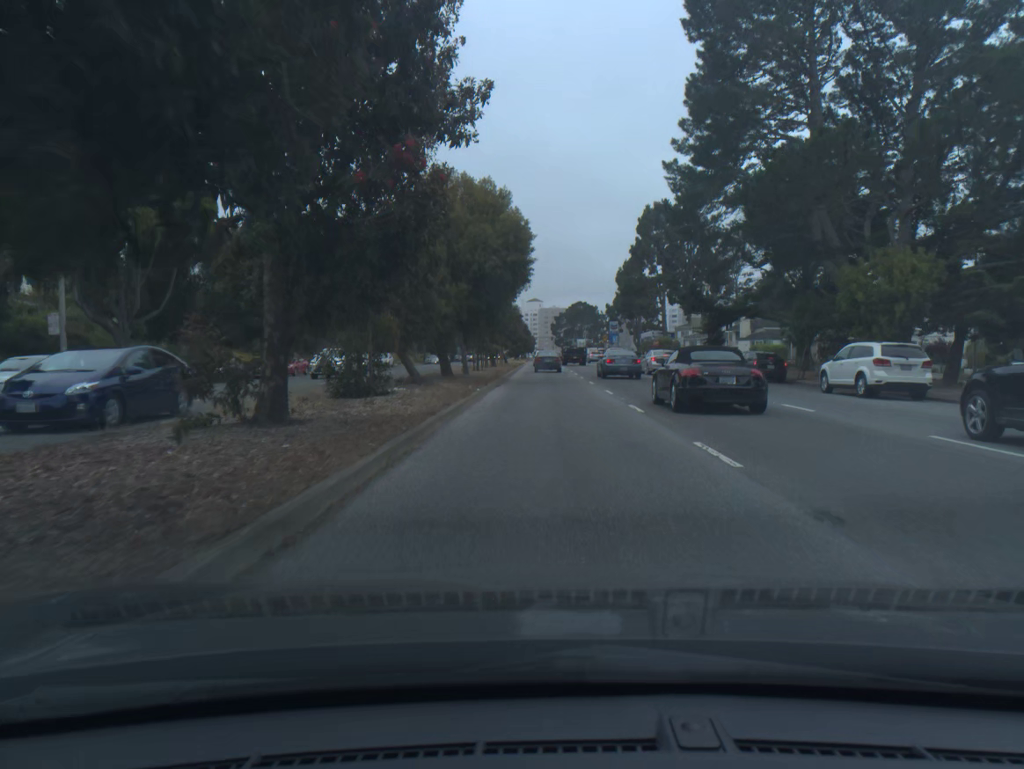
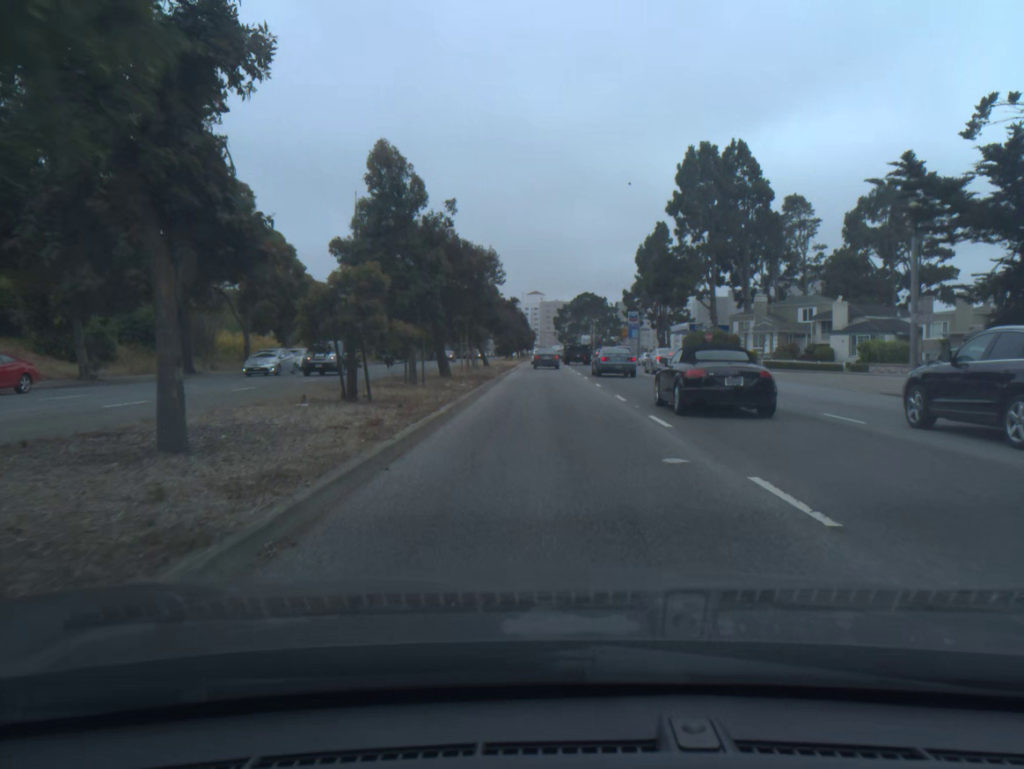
(0.0, +32.1) m; 0°
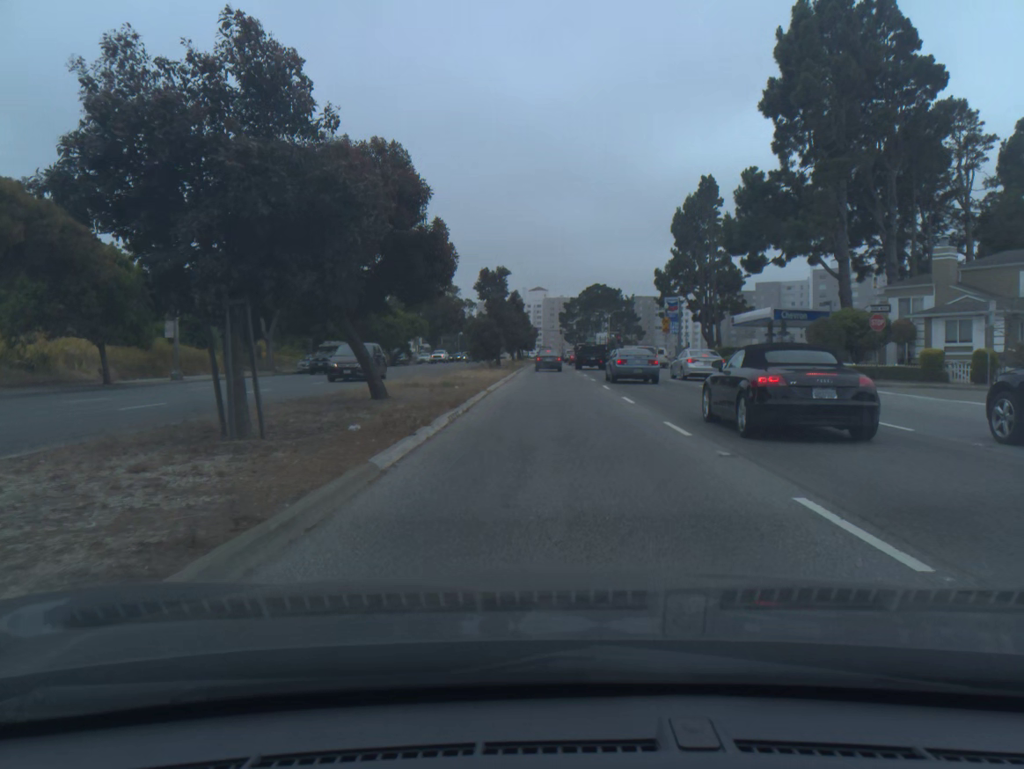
(0.0, +36.6) m; 0°
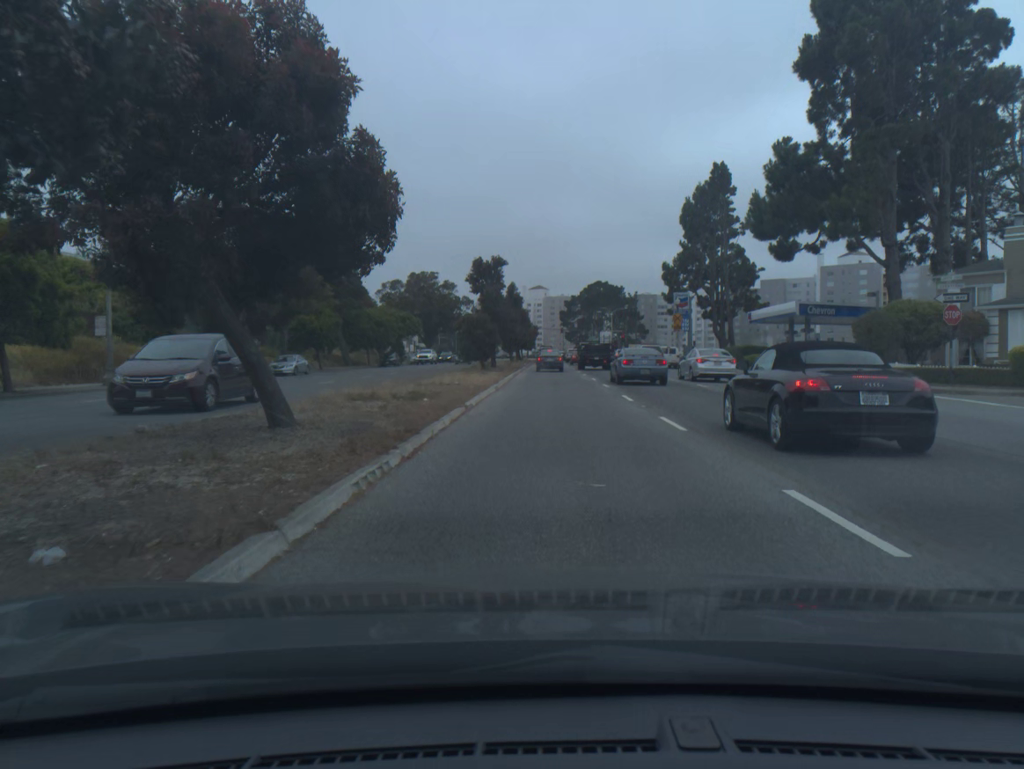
(0.0, +6.7) m; 0°
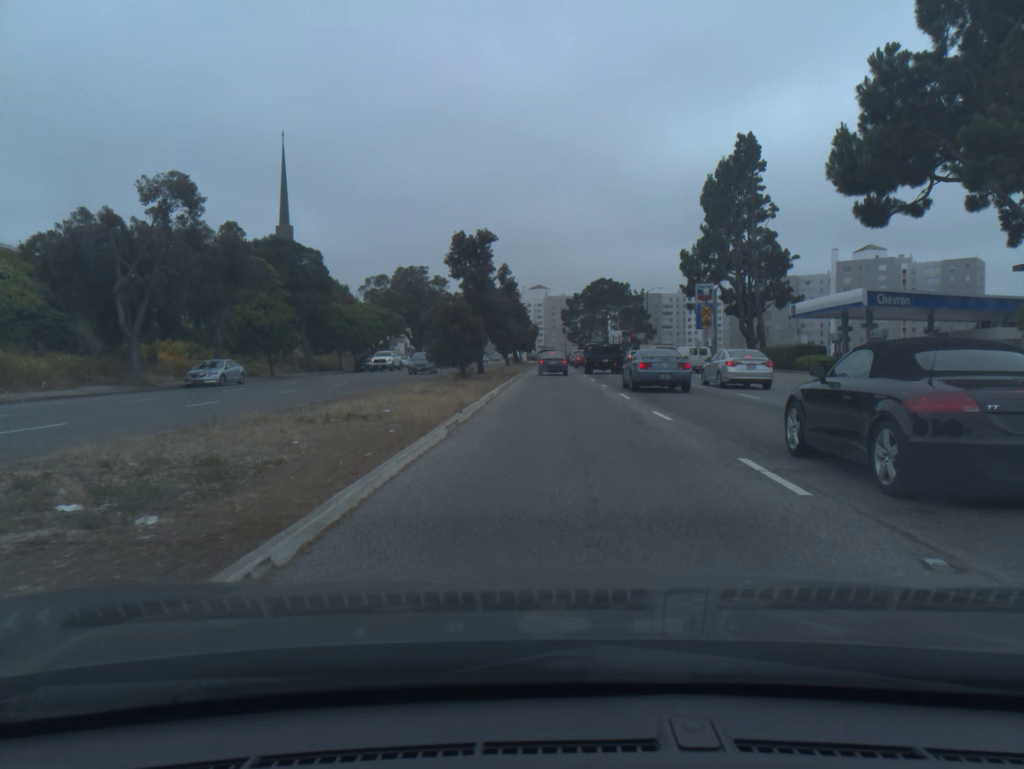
(0.0, +12.8) m; 0°
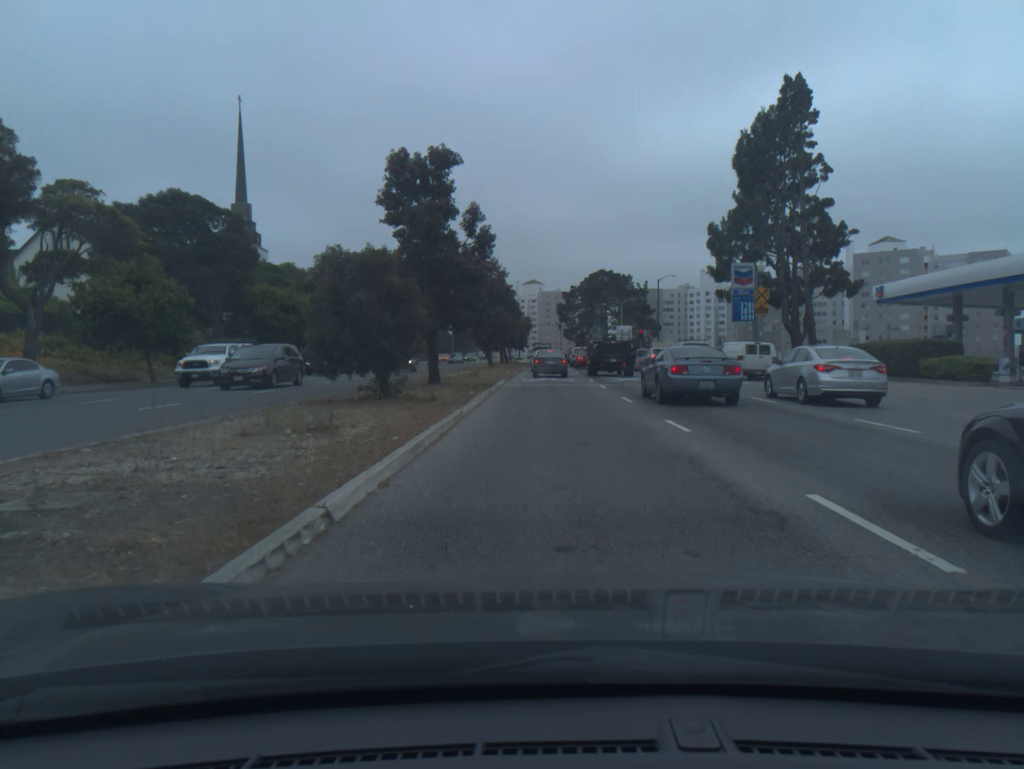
(+0.1, +17.0) m; +1°
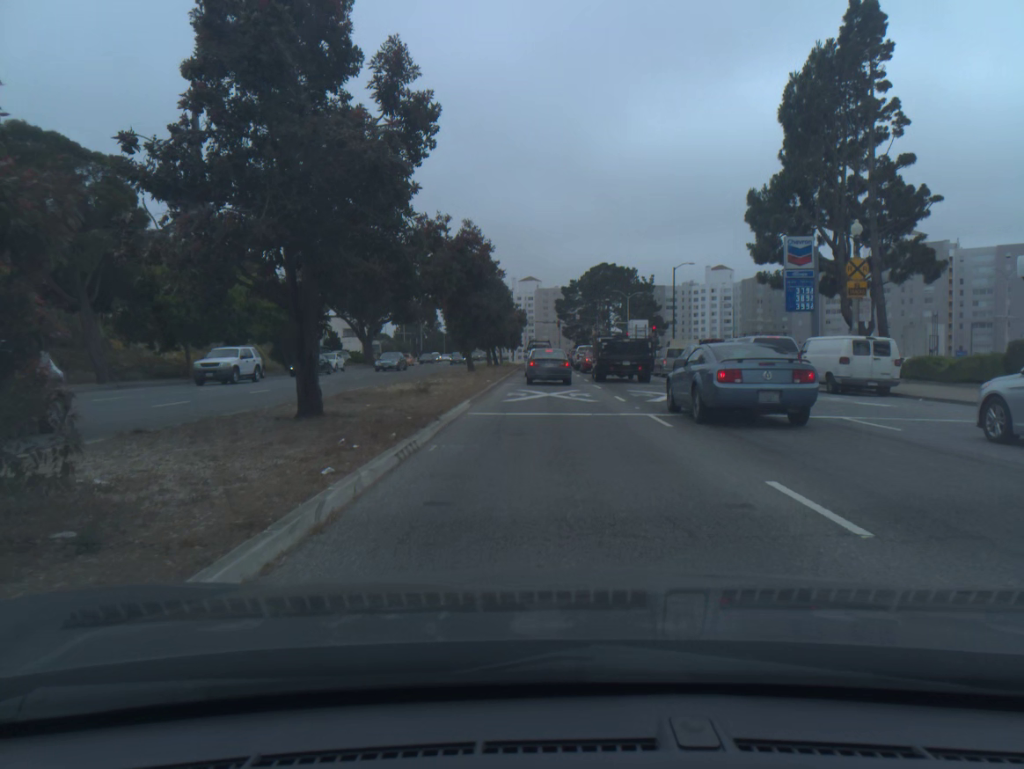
(0.0, +14.1) m; 0°
